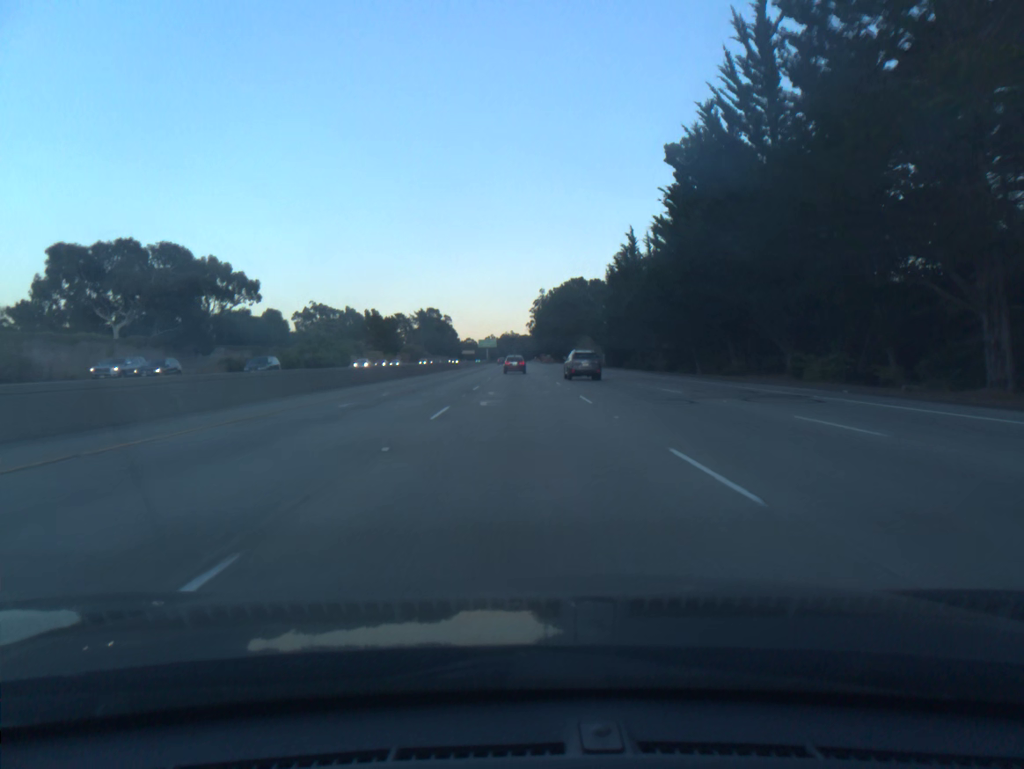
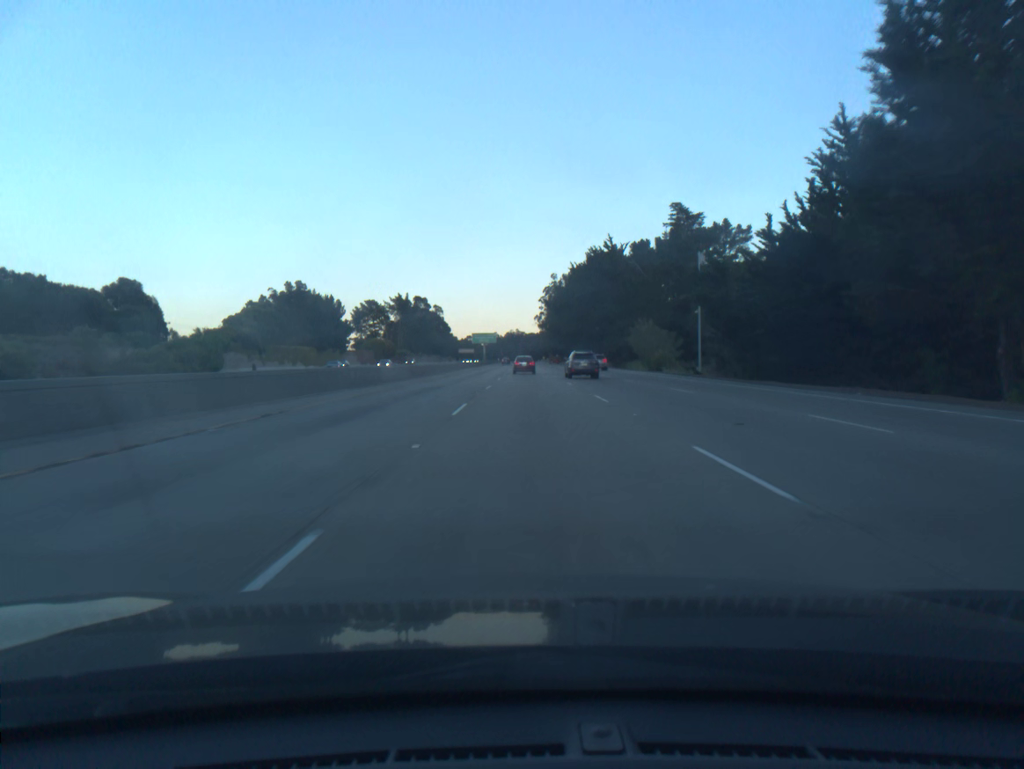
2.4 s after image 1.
(-0.5, +72.8) m; 0°
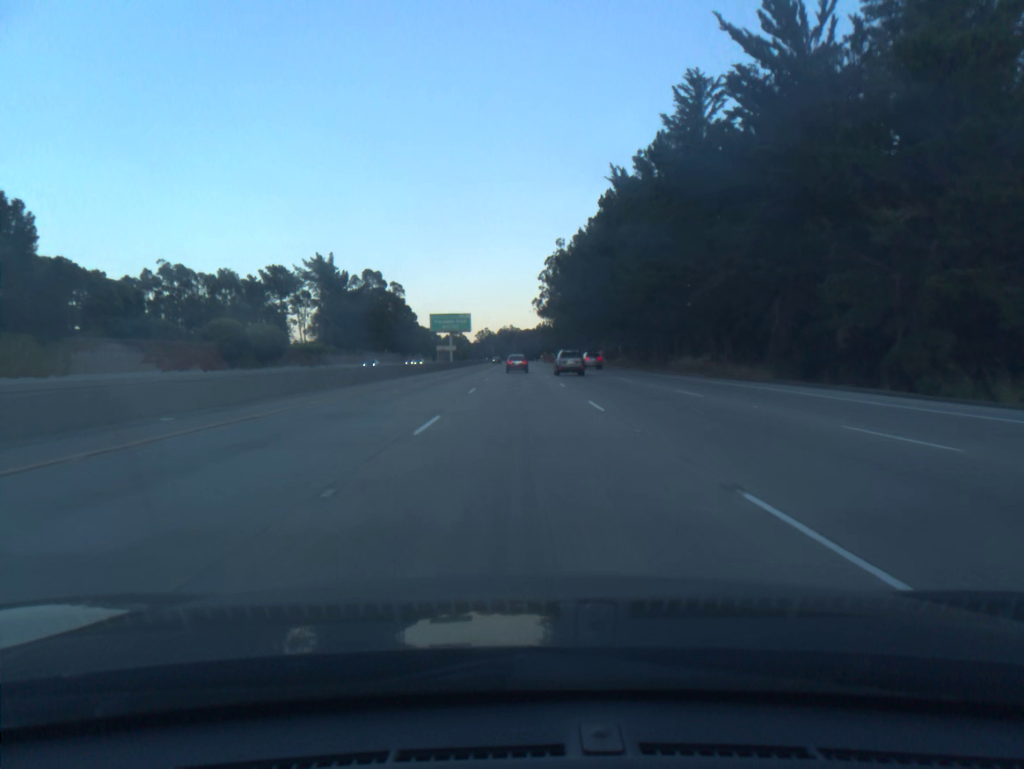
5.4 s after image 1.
(+0.7, +90.7) m; 0°
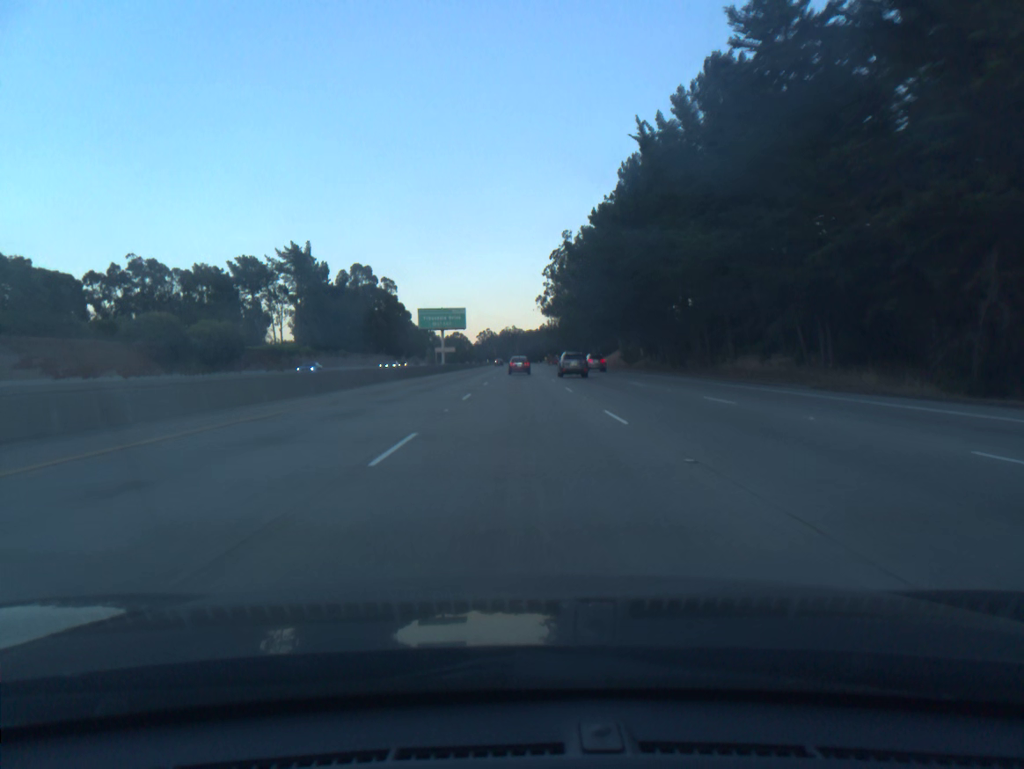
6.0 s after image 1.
(0.0, +18.1) m; 0°
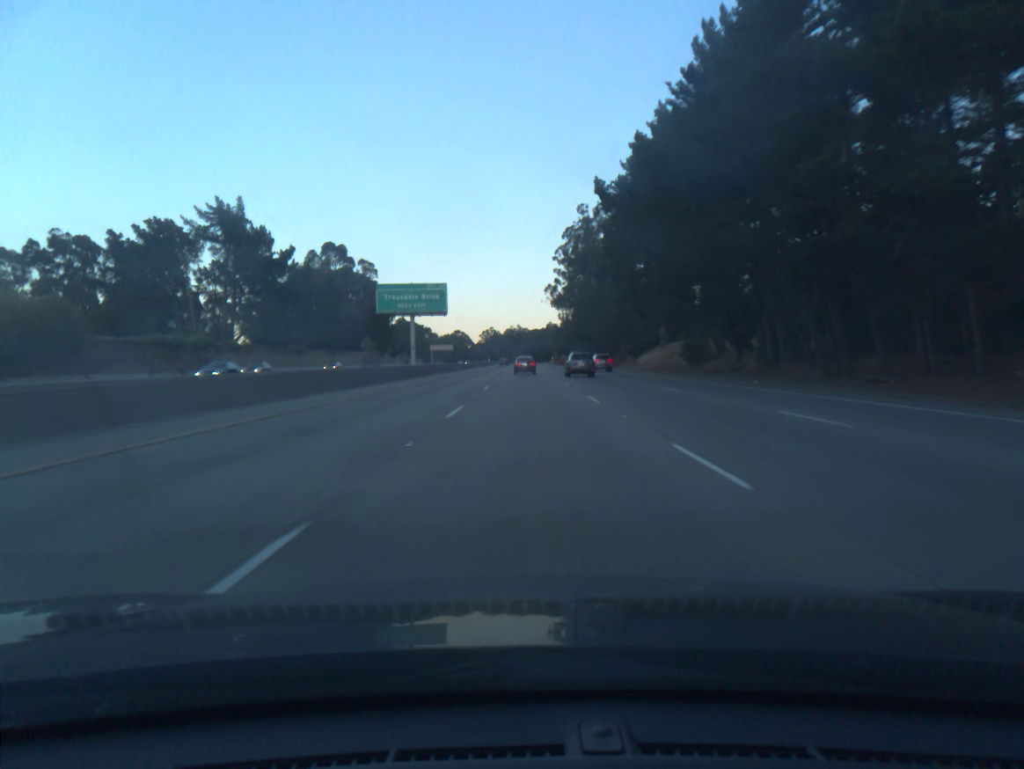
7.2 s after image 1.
(-0.1, +36.2) m; 0°
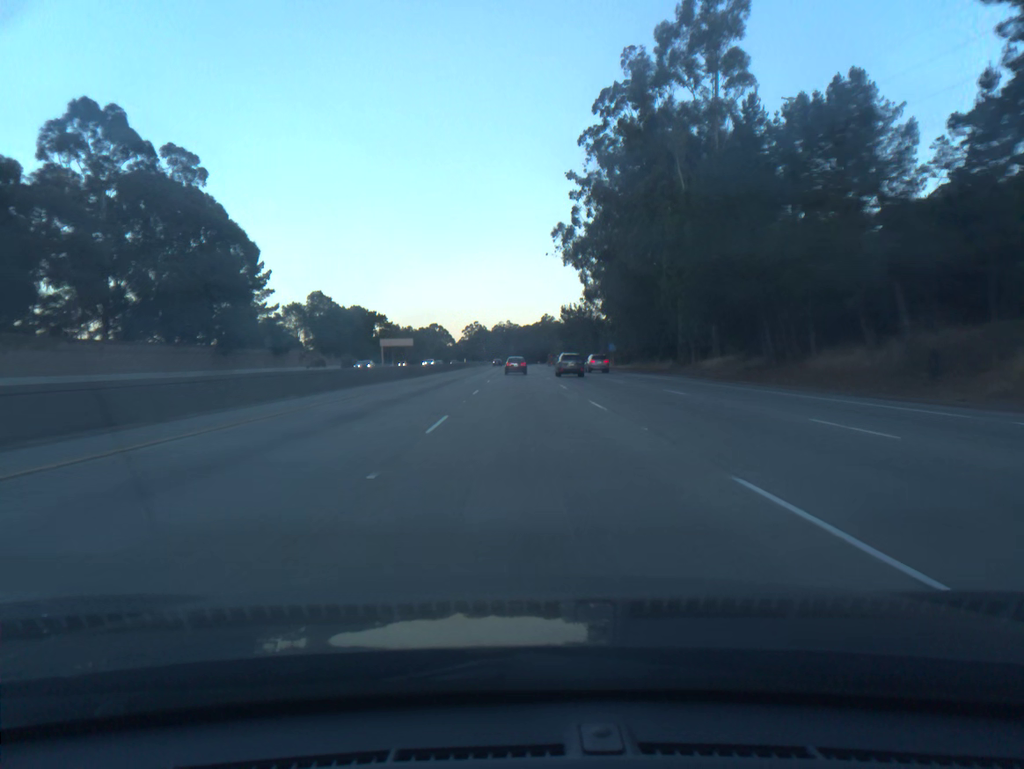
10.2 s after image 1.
(+0.4, +90.7) m; +1°
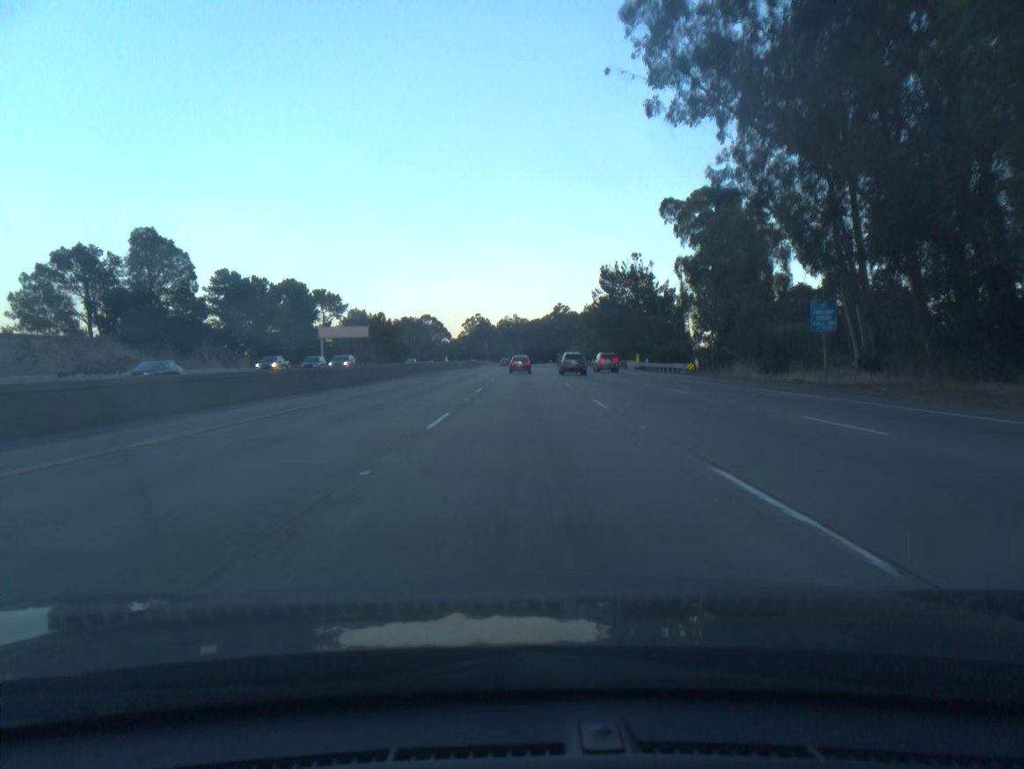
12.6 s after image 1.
(-0.2, +72.5) m; -1°
